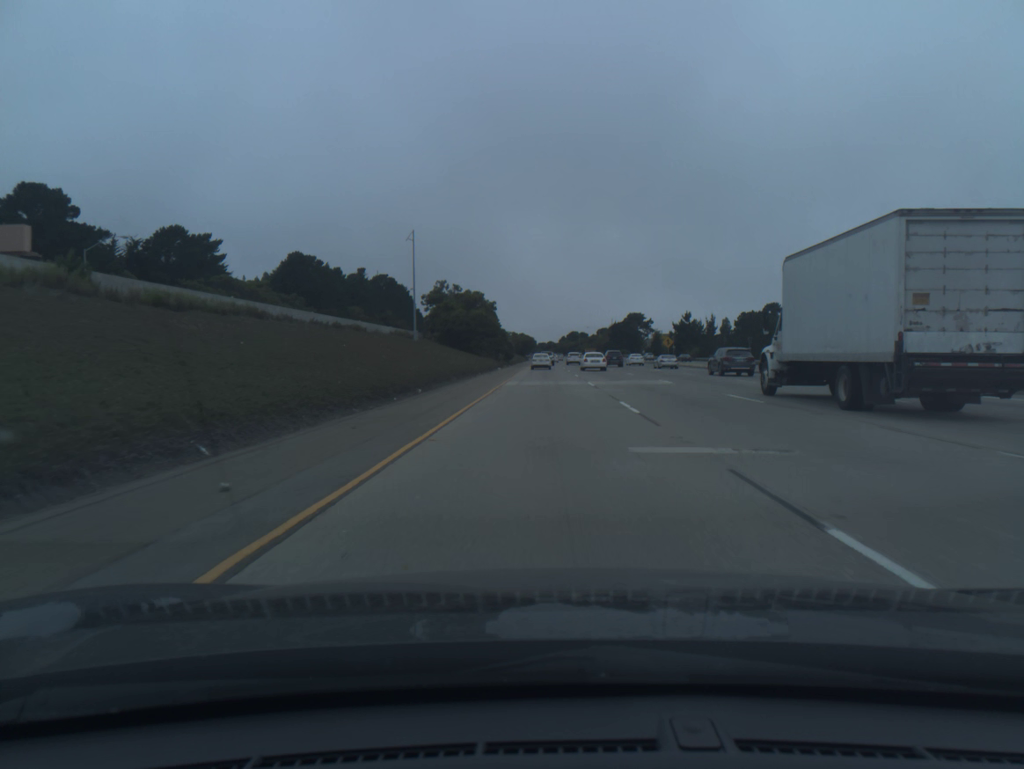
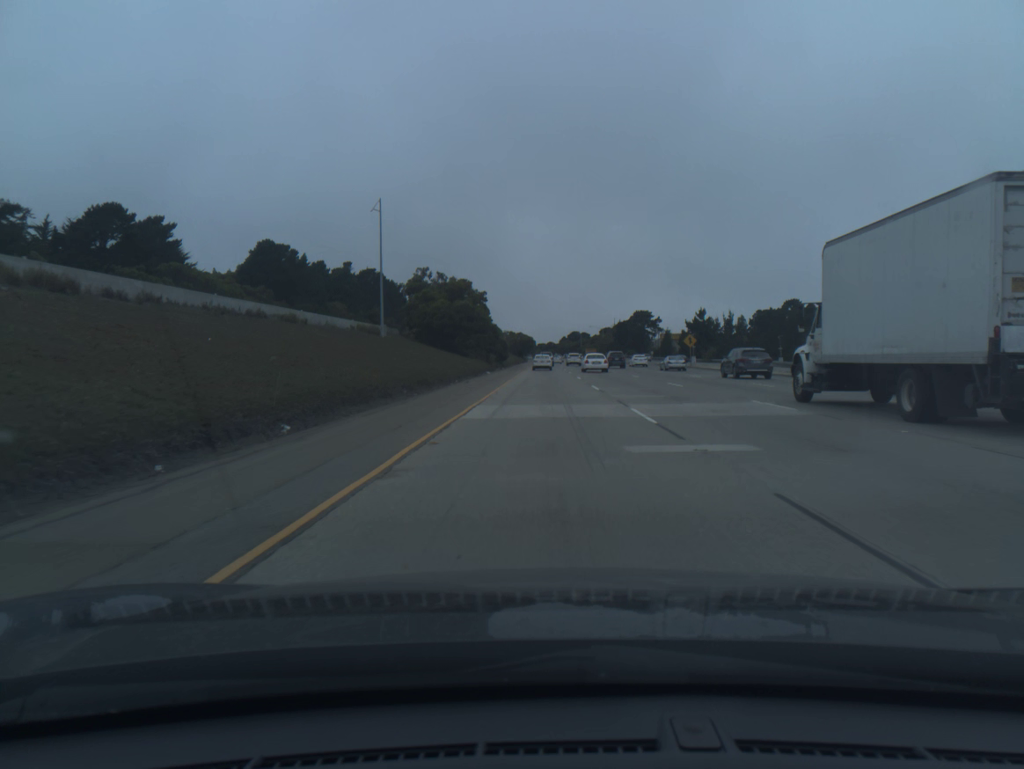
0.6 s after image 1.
(0.0, +16.9) m; 0°
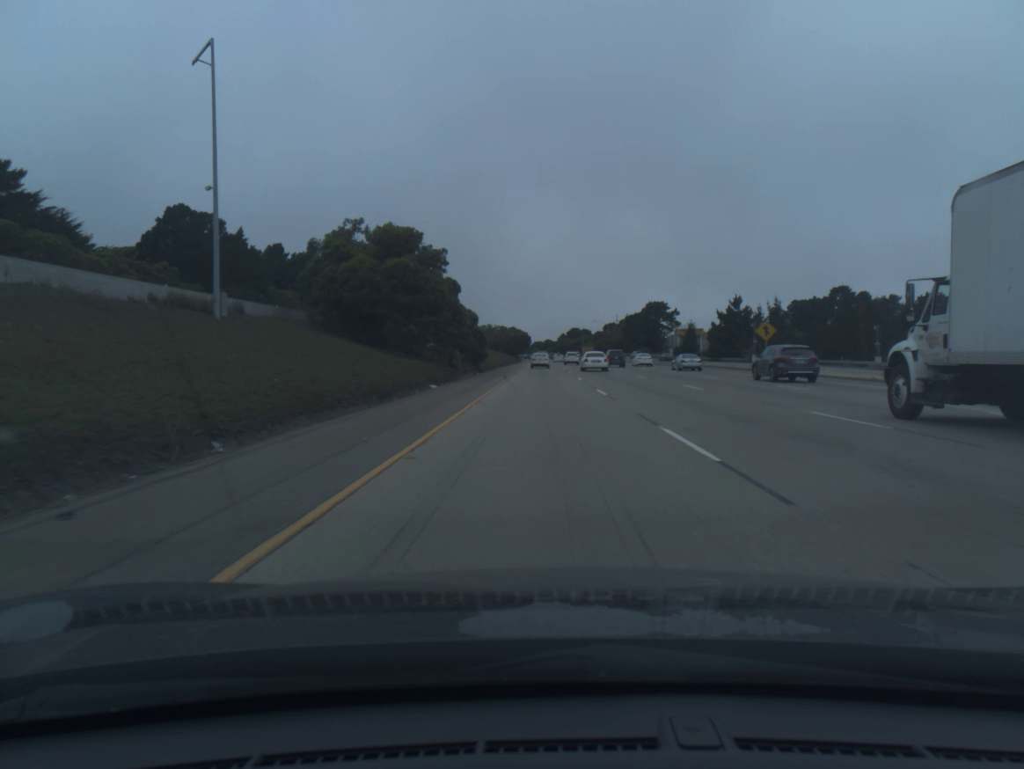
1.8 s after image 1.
(0.0, +34.1) m; 0°
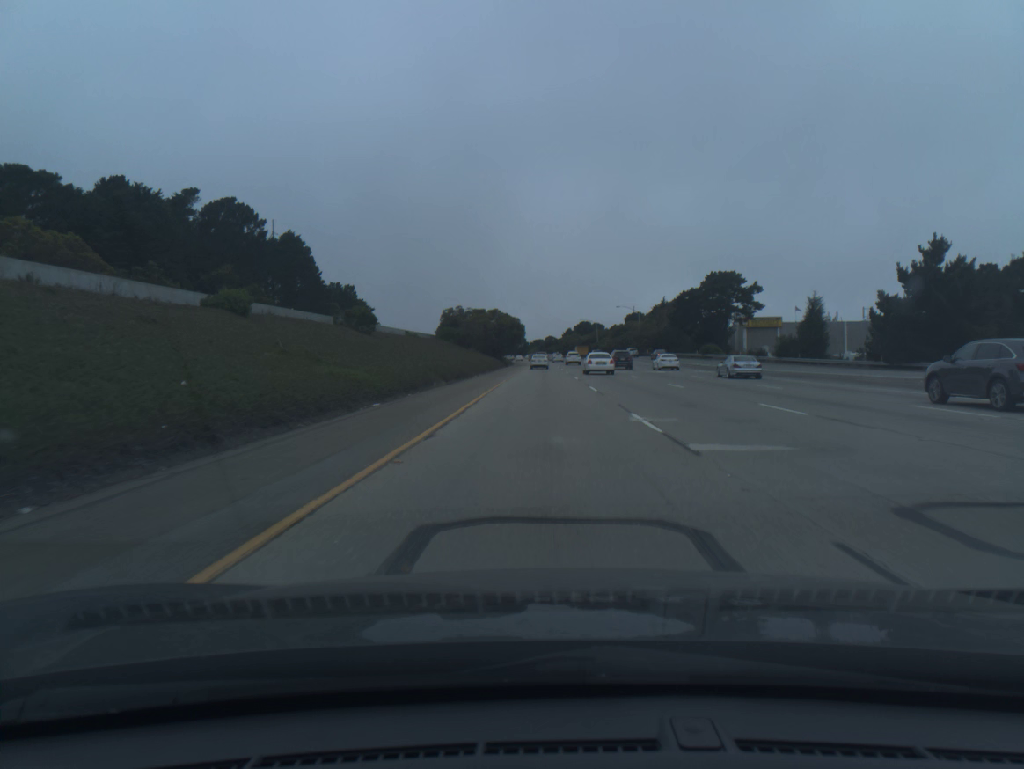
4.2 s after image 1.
(+0.1, +69.4) m; 0°
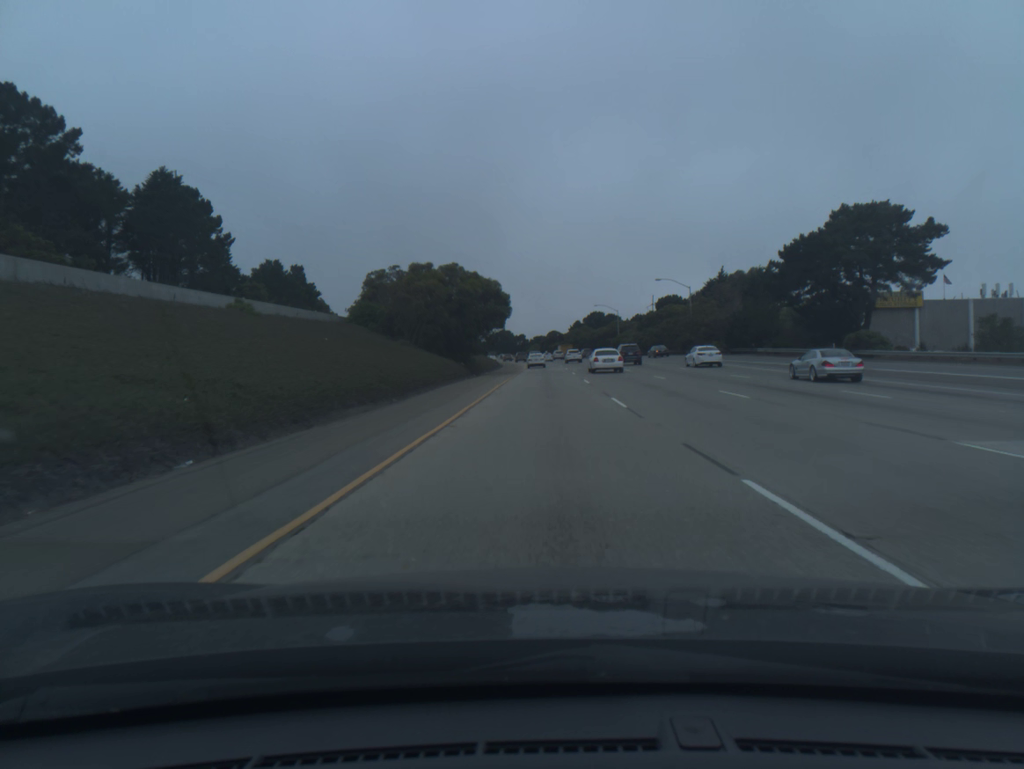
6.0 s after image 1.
(-0.1, +53.2) m; 0°
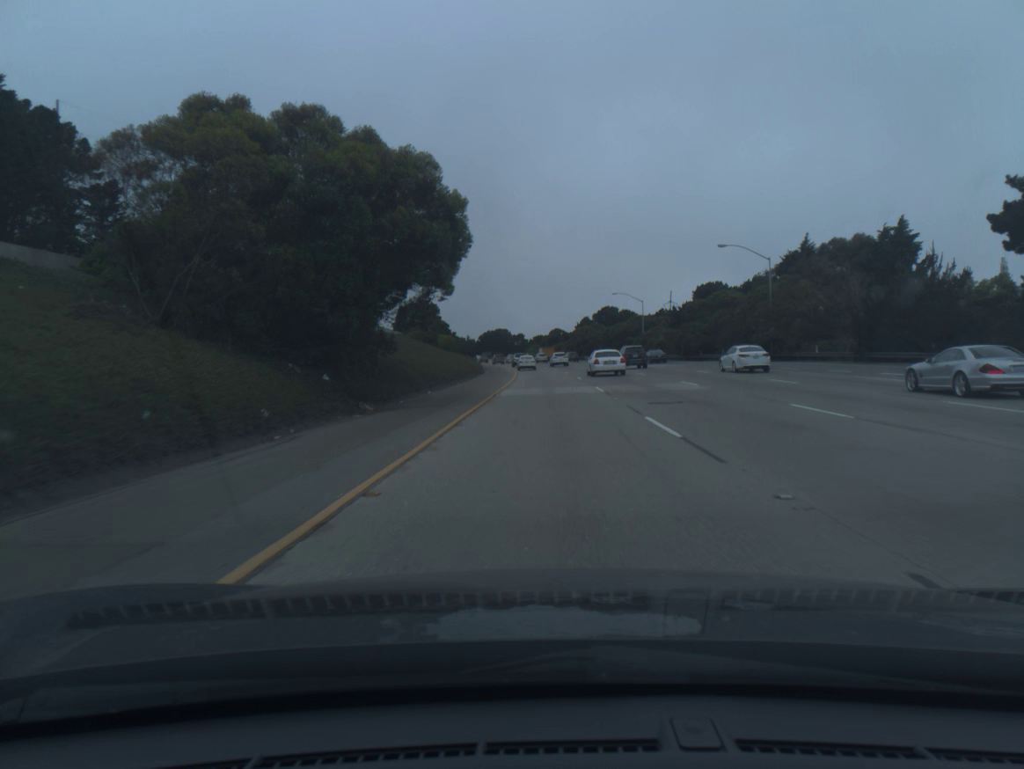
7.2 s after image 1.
(0.0, +35.9) m; 0°
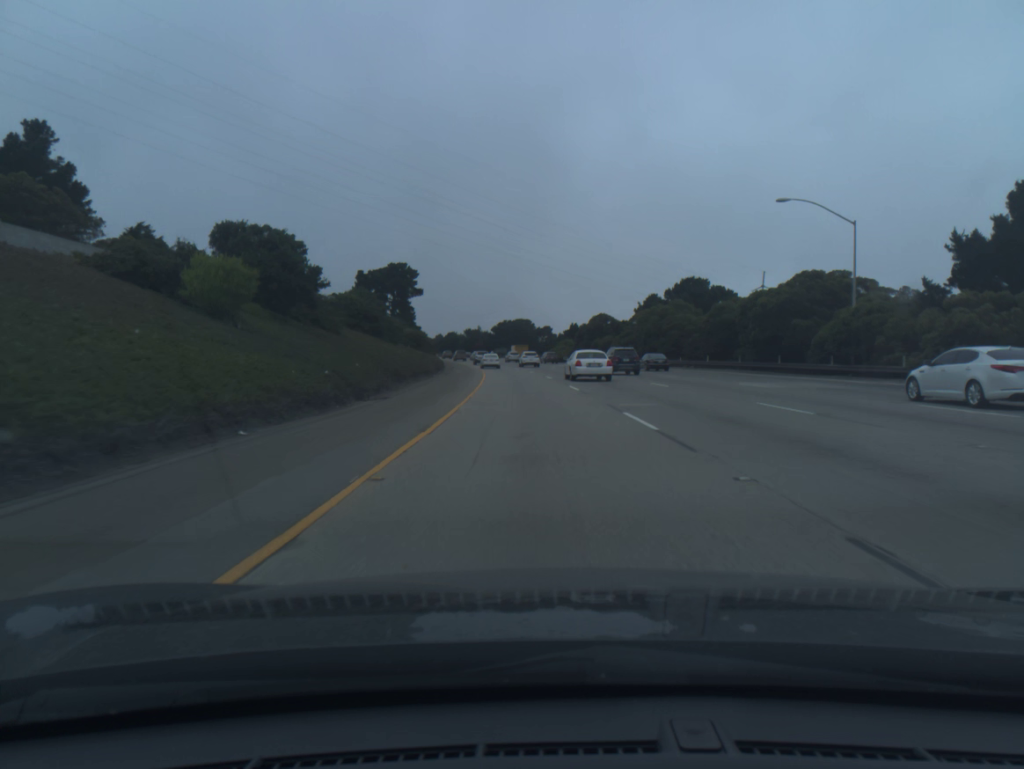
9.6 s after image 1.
(-0.7, +72.1) m; -2°
